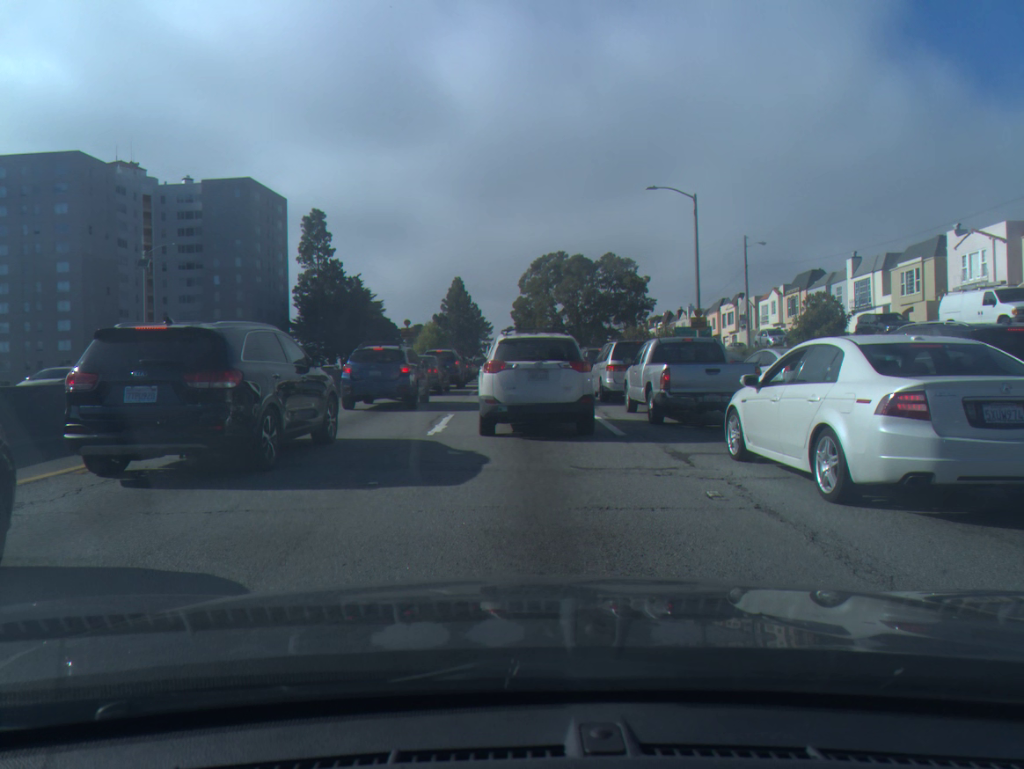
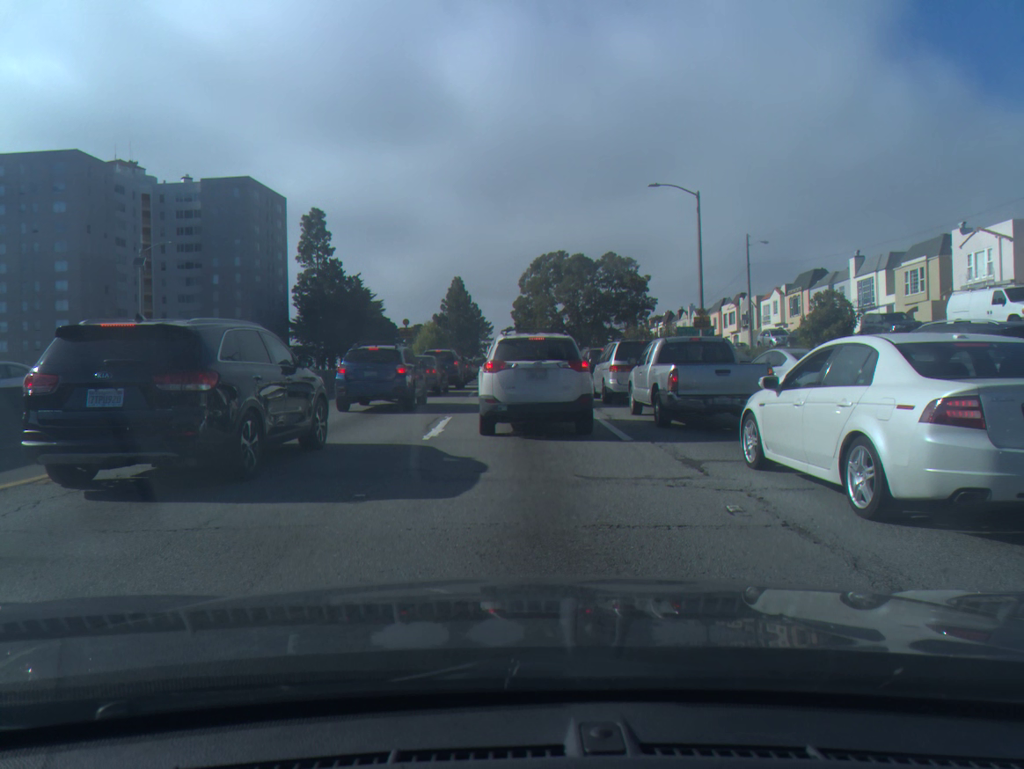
(0.0, +0.7) m; 0°
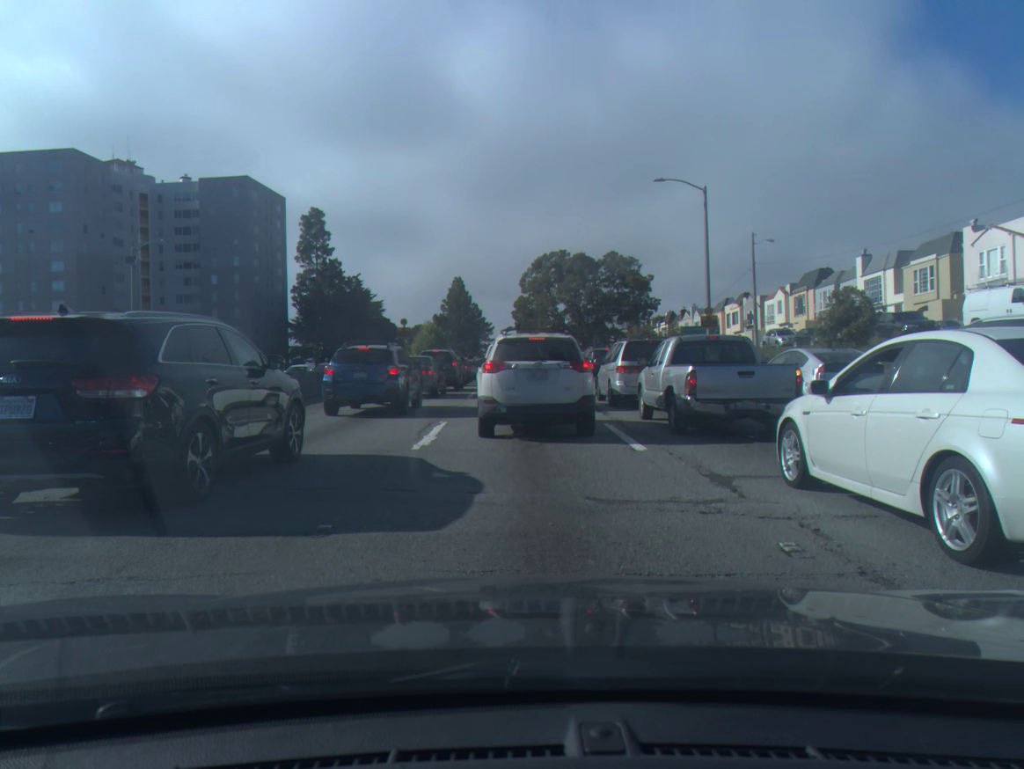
(0.0, +1.3) m; 0°
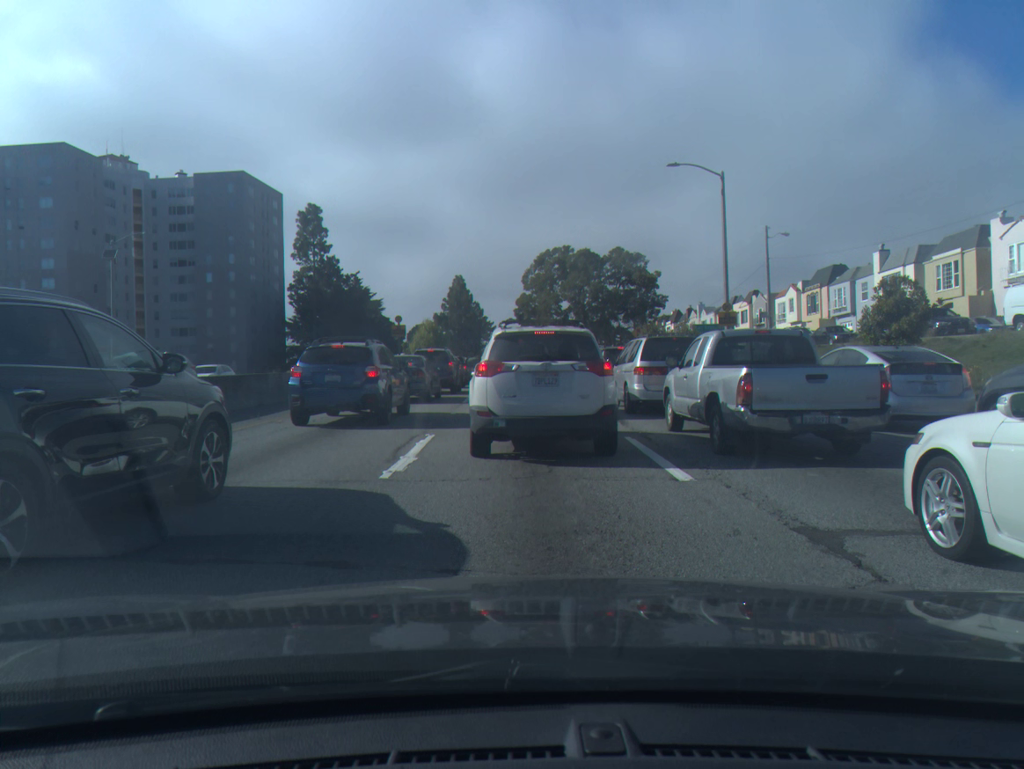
(0.0, +2.7) m; 0°
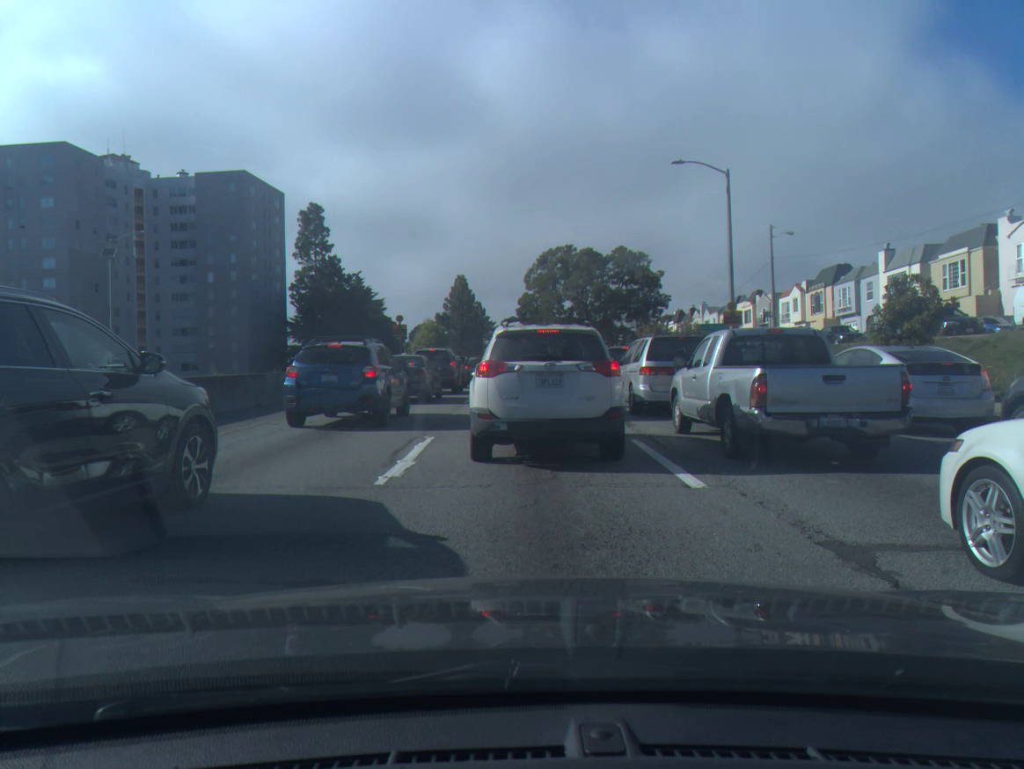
(0.0, +0.4) m; 0°
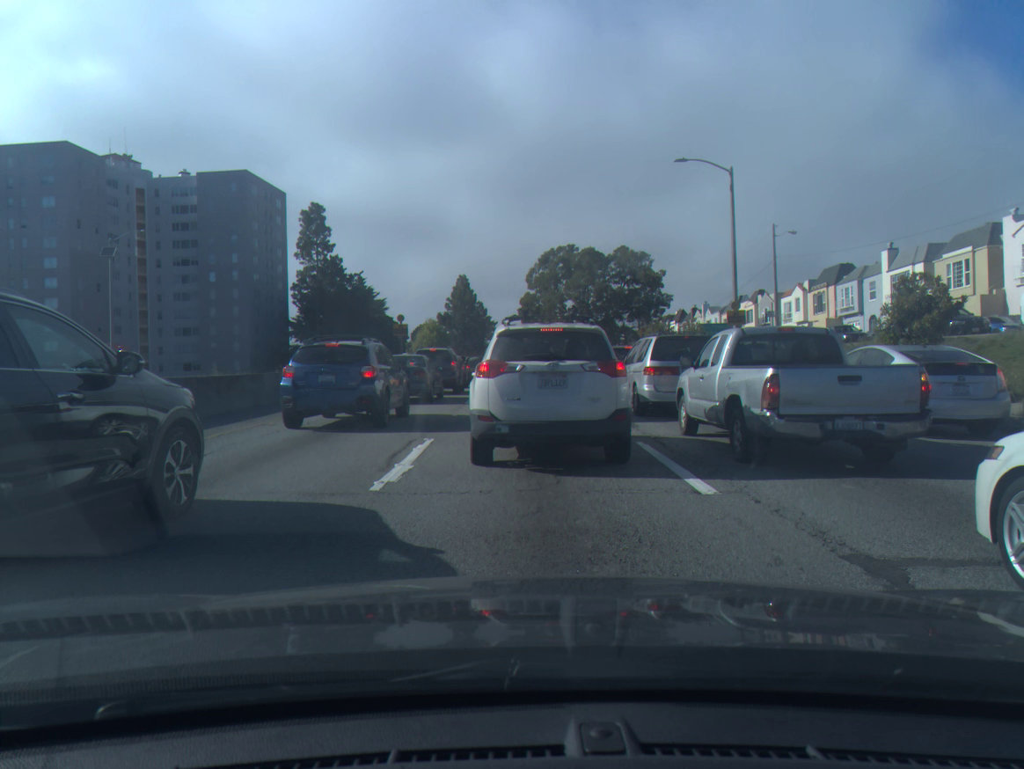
(0.0, +0.4) m; 0°
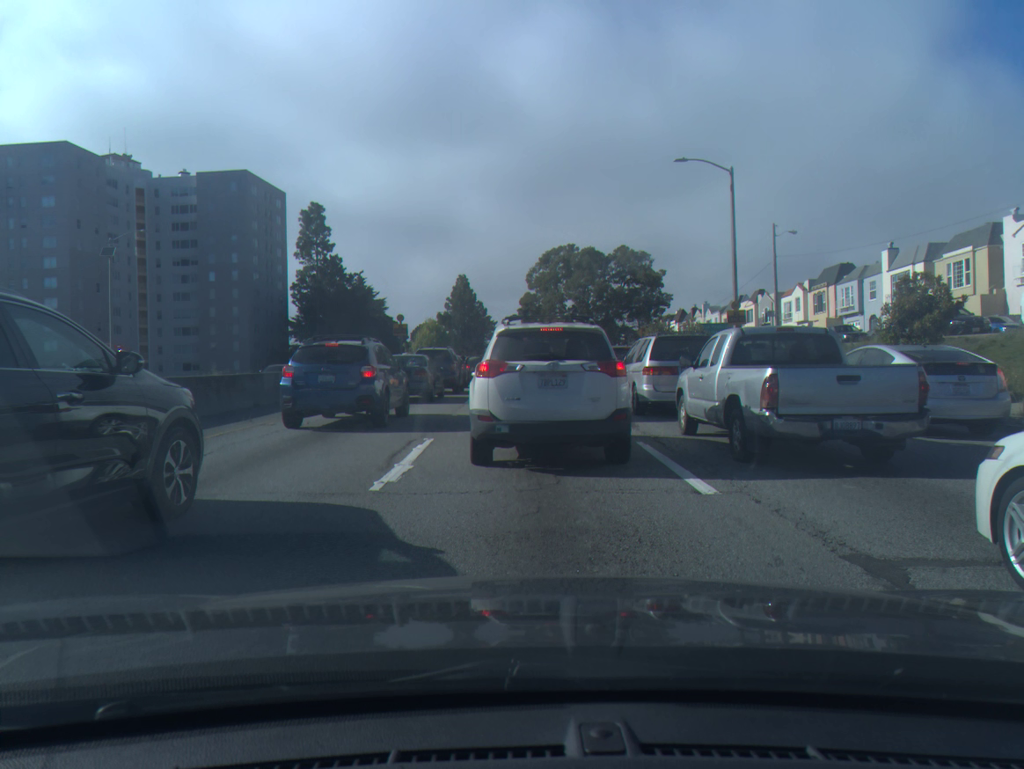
(0.0, 0.0) m; 0°
